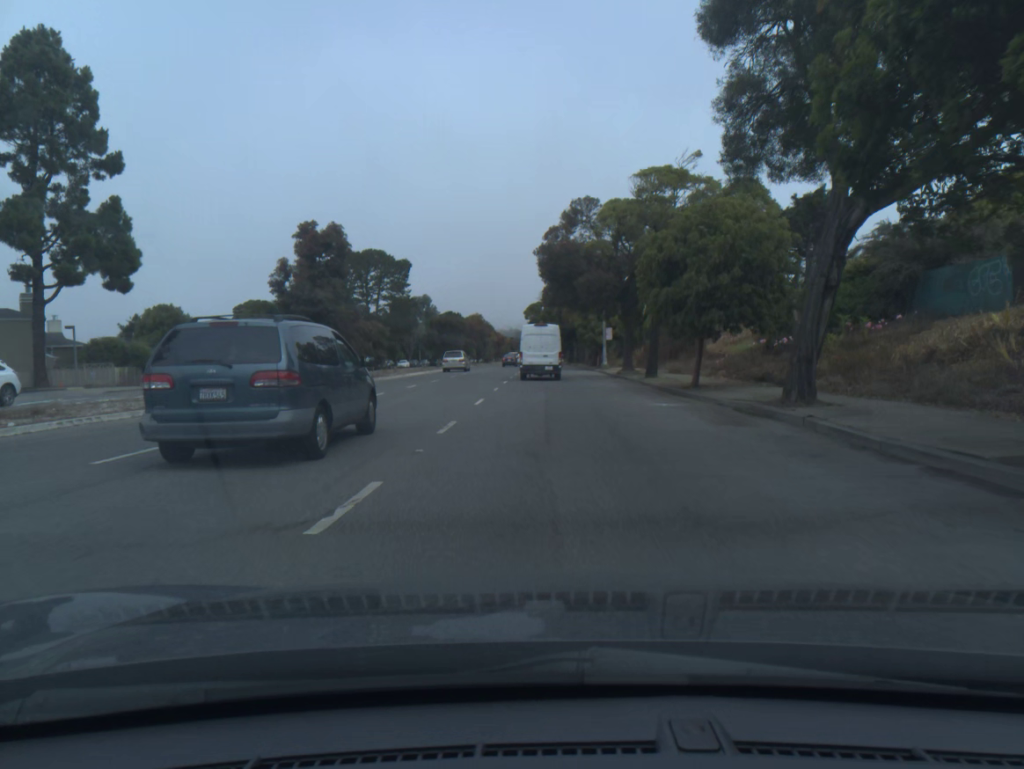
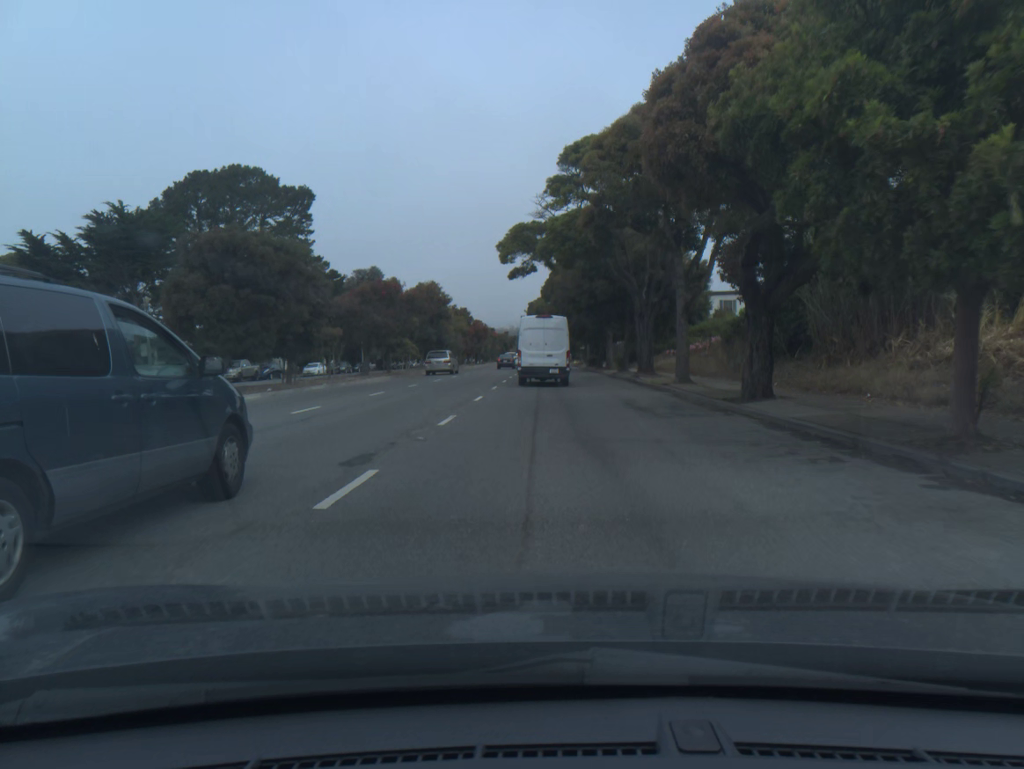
(+0.2, +57.6) m; 0°
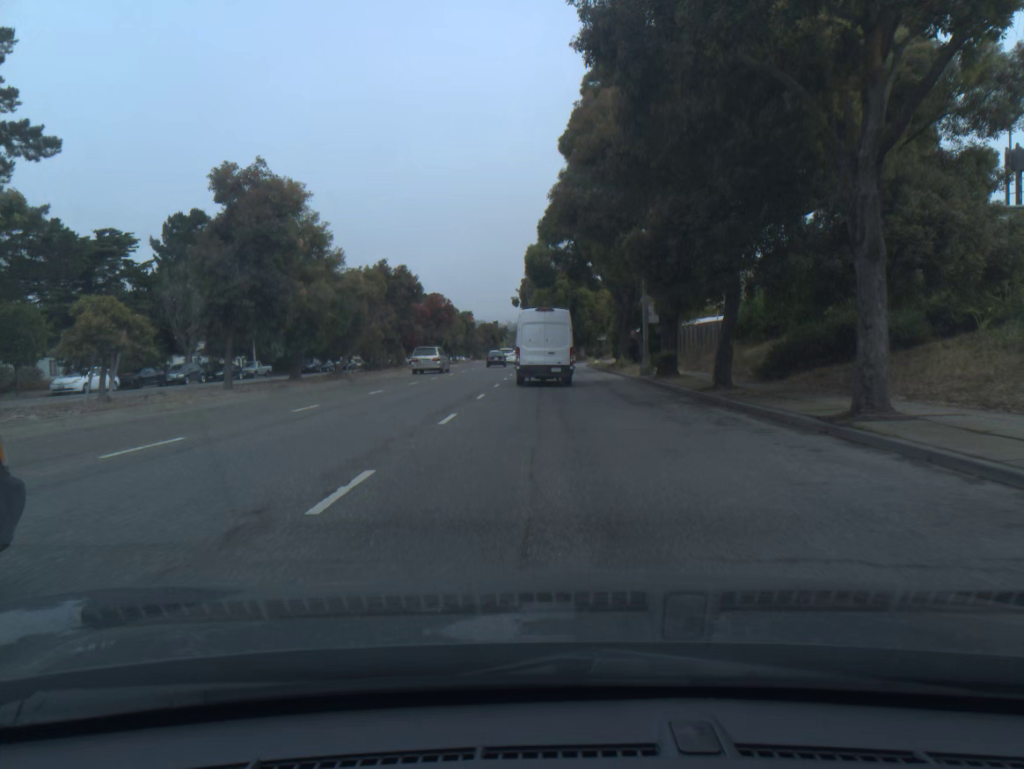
(0.0, +44.8) m; 0°
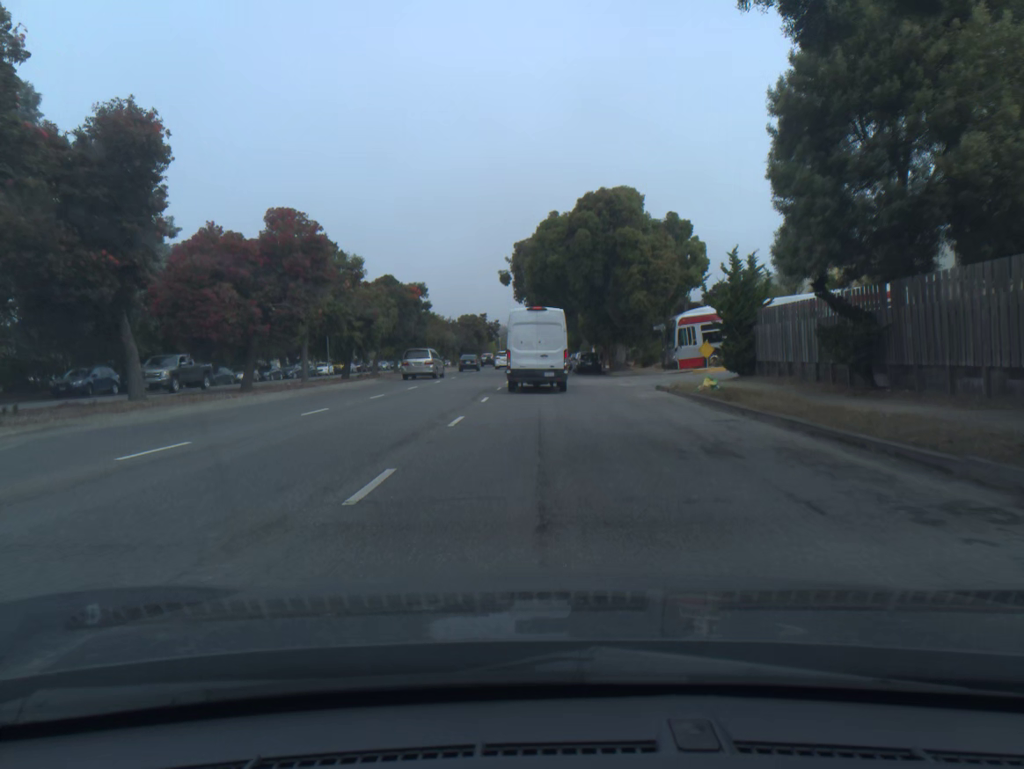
(+0.1, +43.7) m; 0°
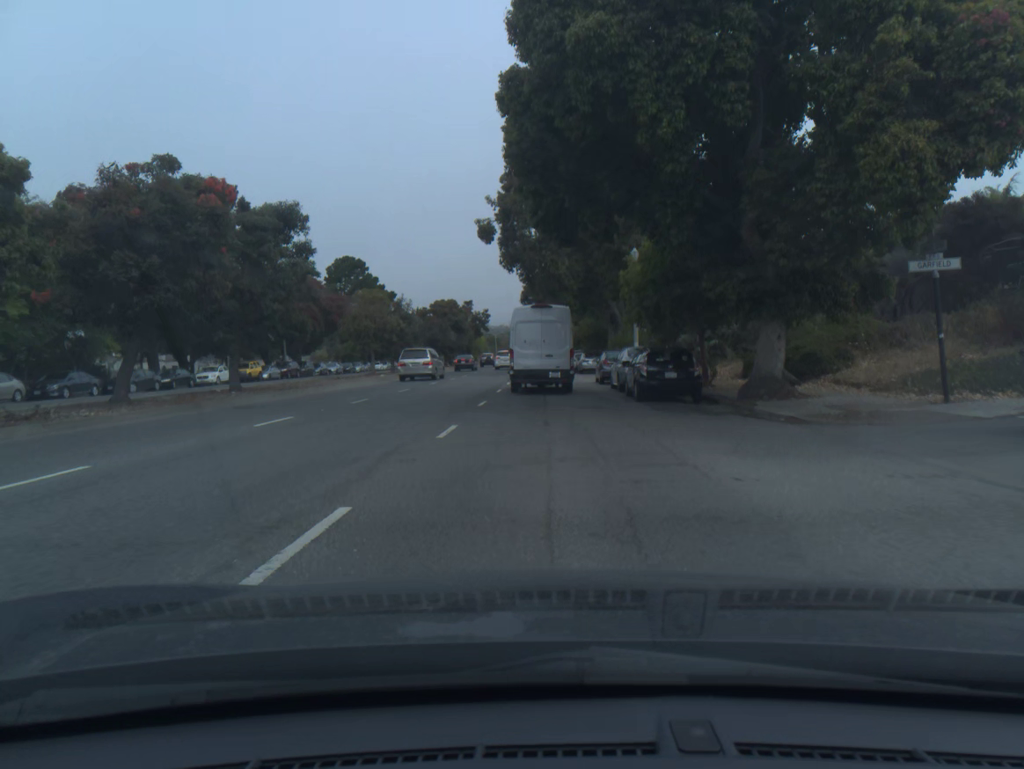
(-0.1, +32.1) m; 0°
